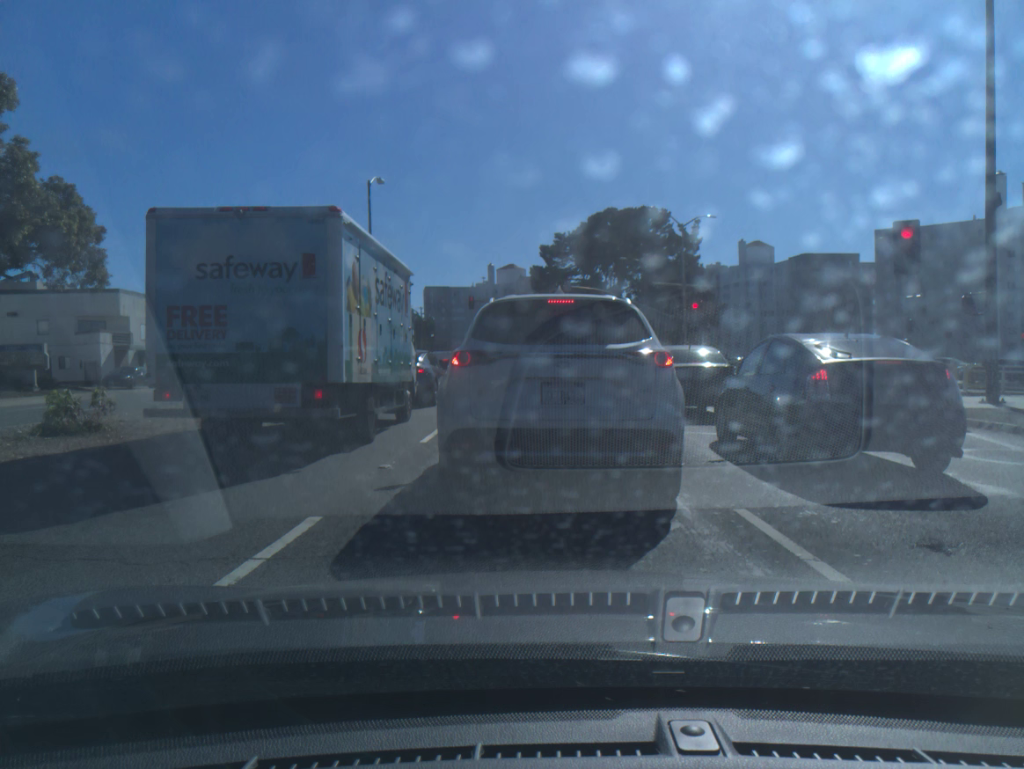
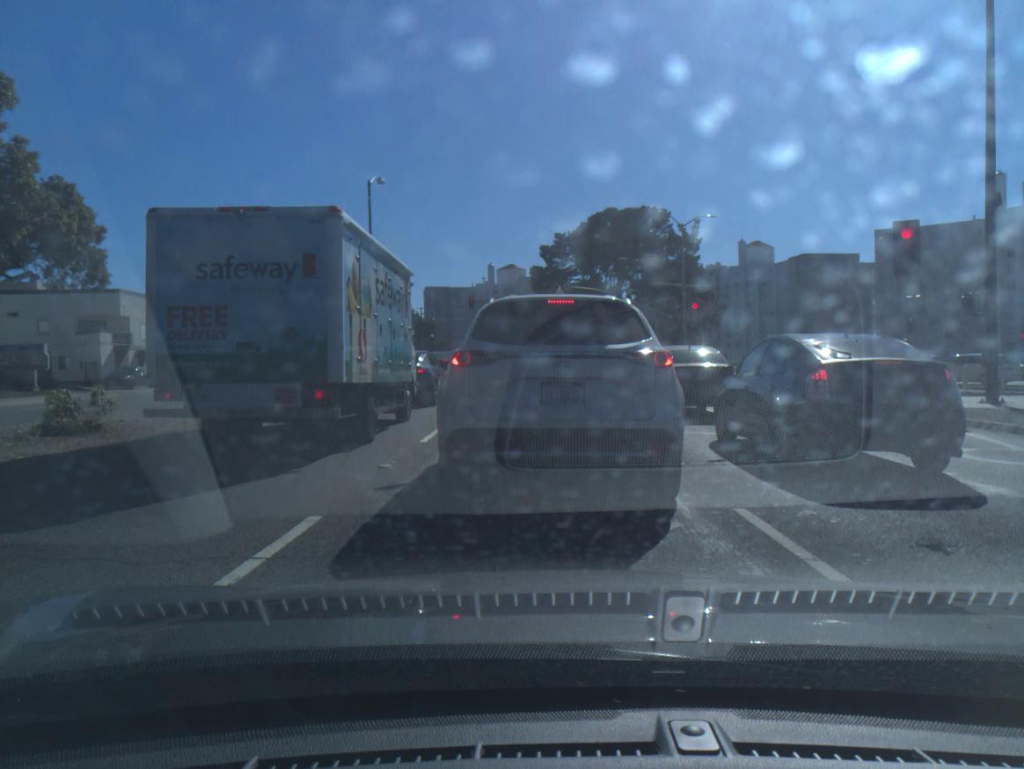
(0.0, 0.0) m; 0°
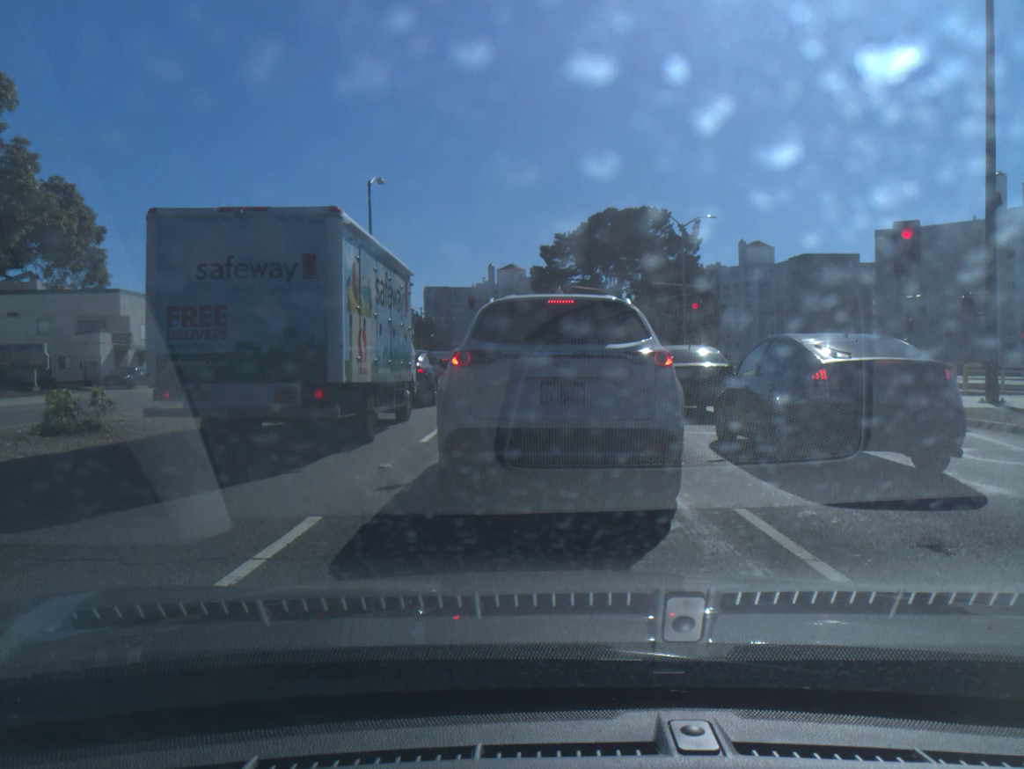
(0.0, 0.0) m; 0°
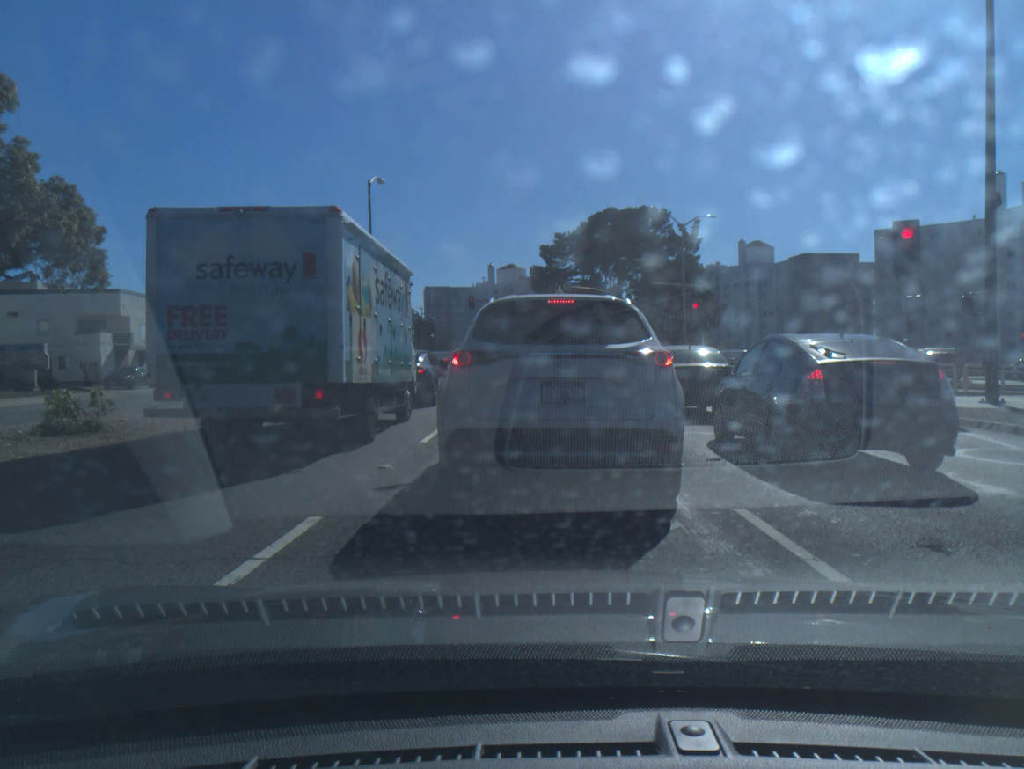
(0.0, 0.0) m; 0°
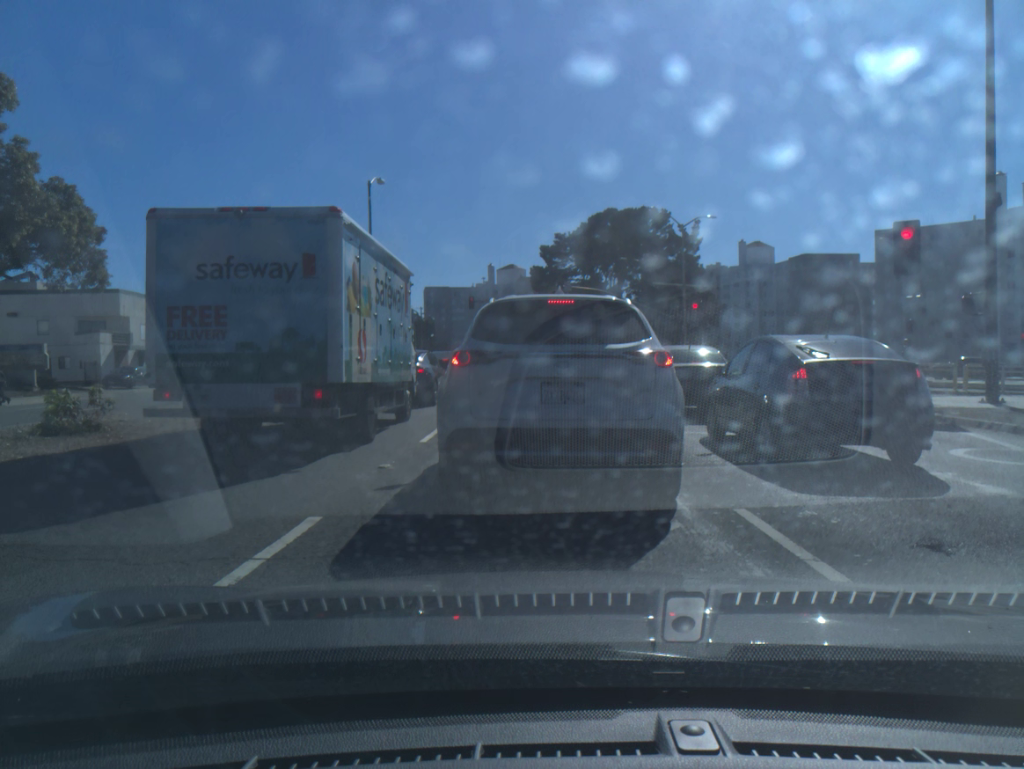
(0.0, 0.0) m; 0°
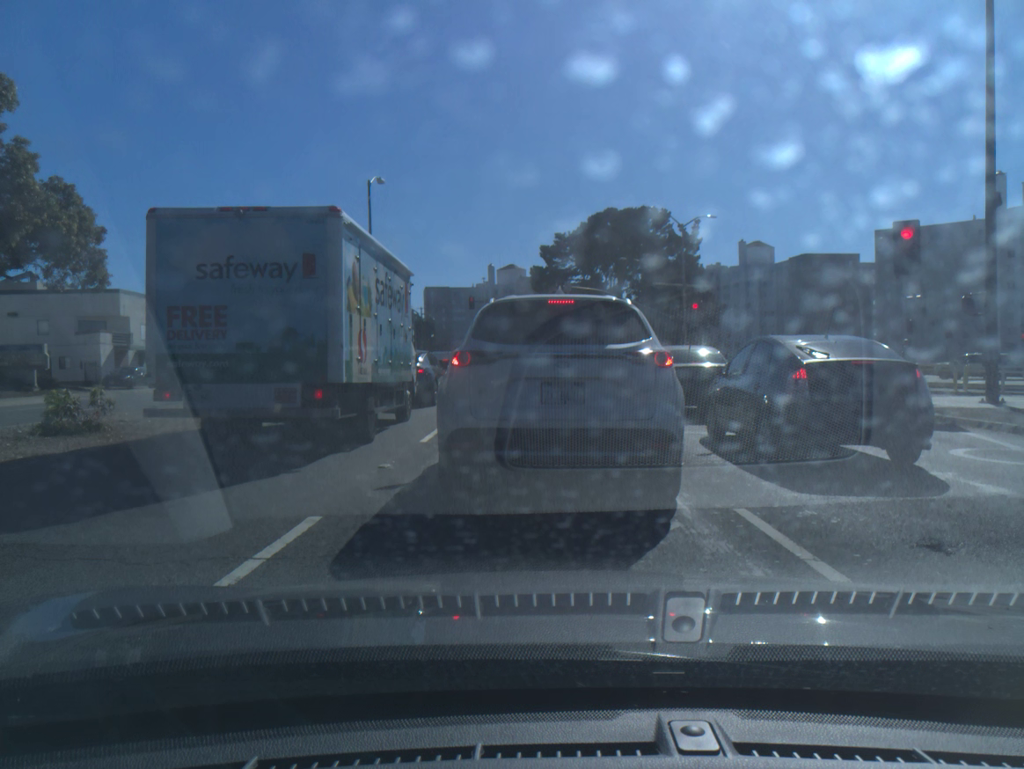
(0.0, 0.0) m; 0°
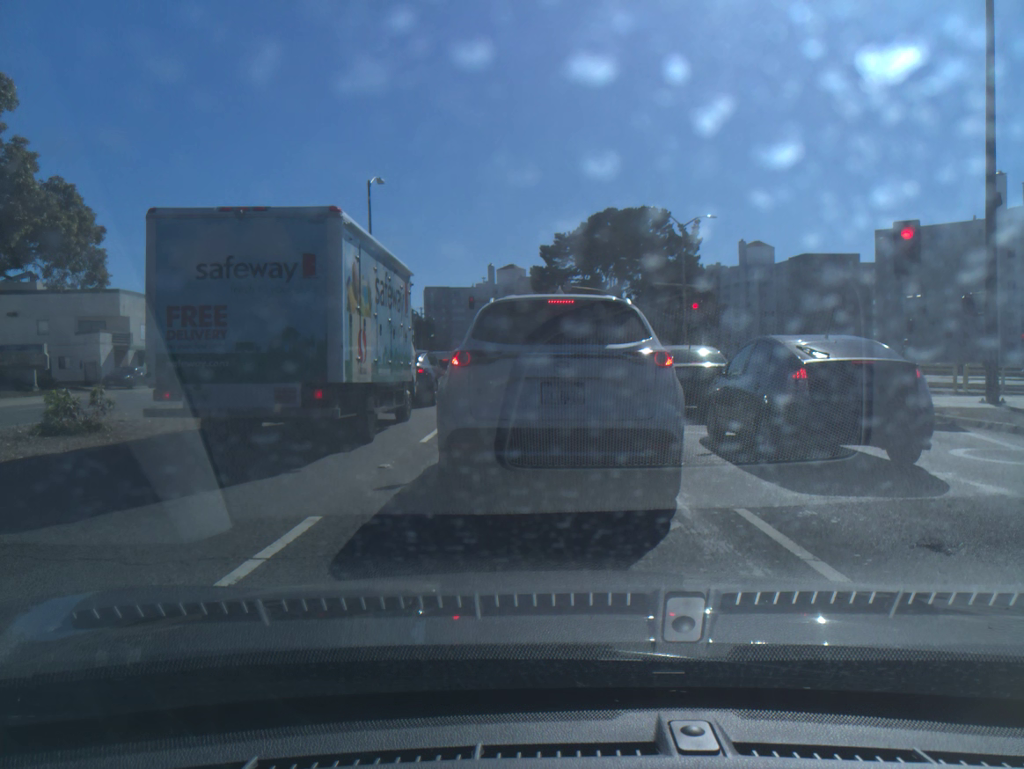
(0.0, 0.0) m; 0°
